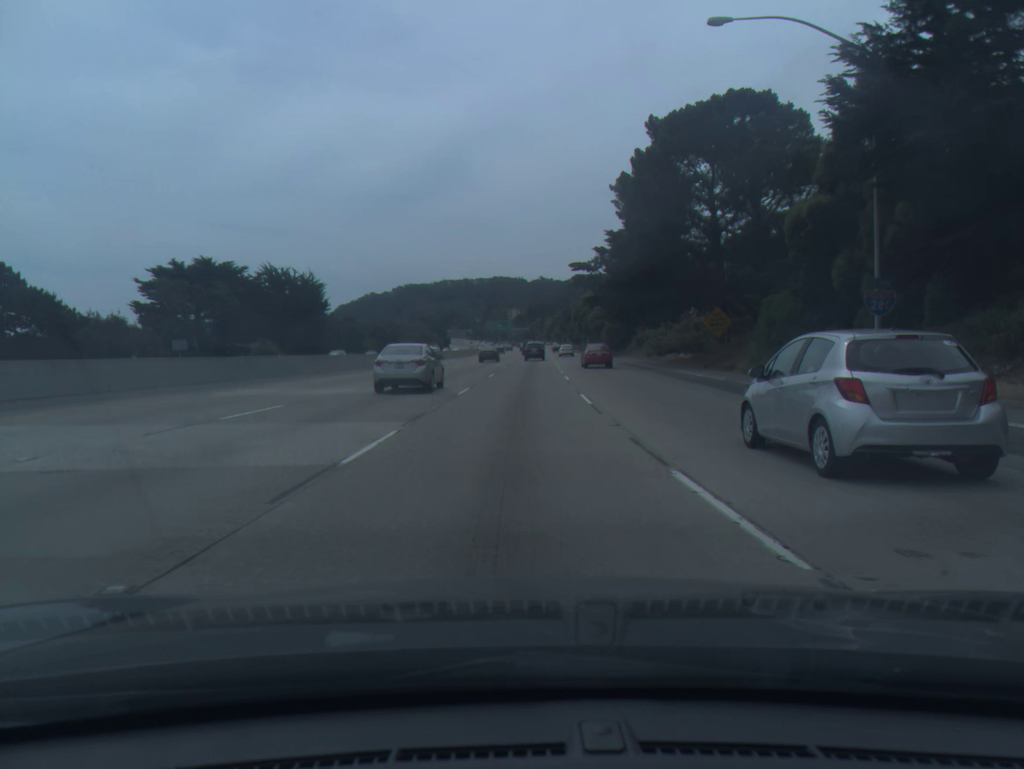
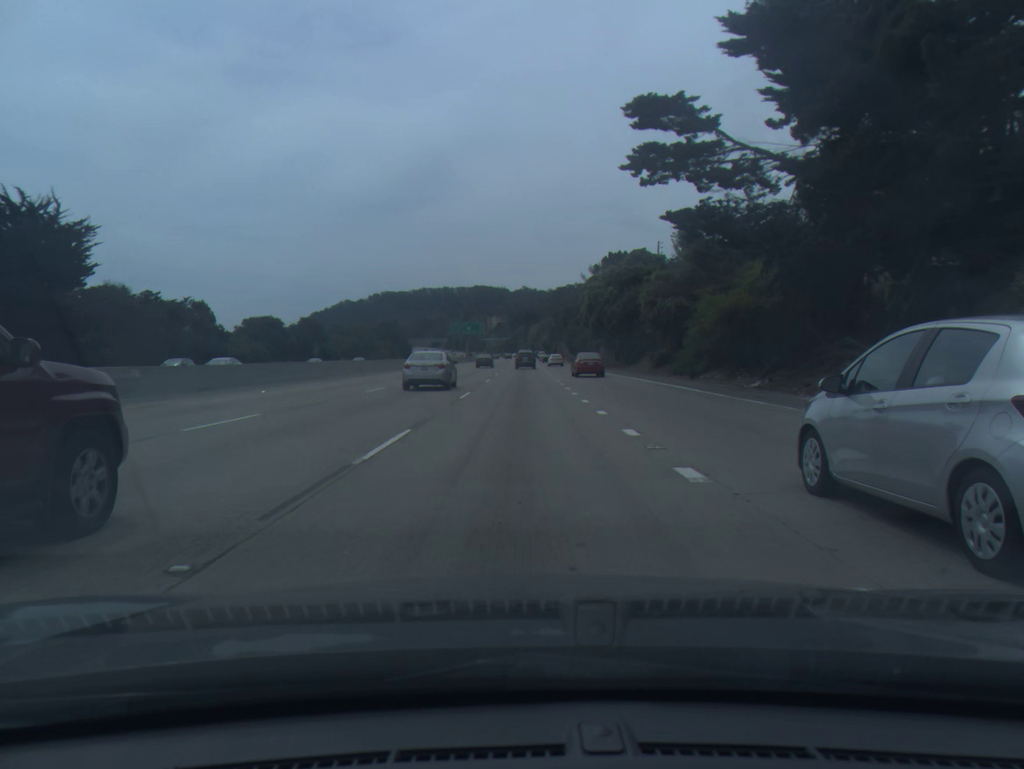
(+1.6, +70.5) m; +1°
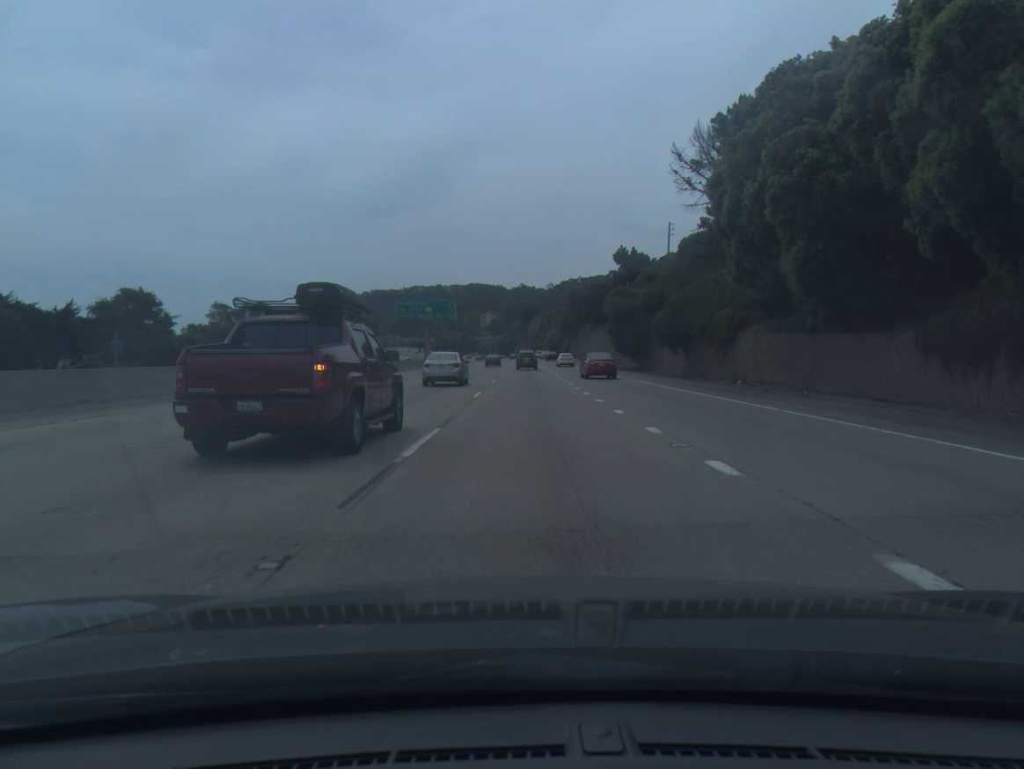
(+0.1, +71.2) m; 0°
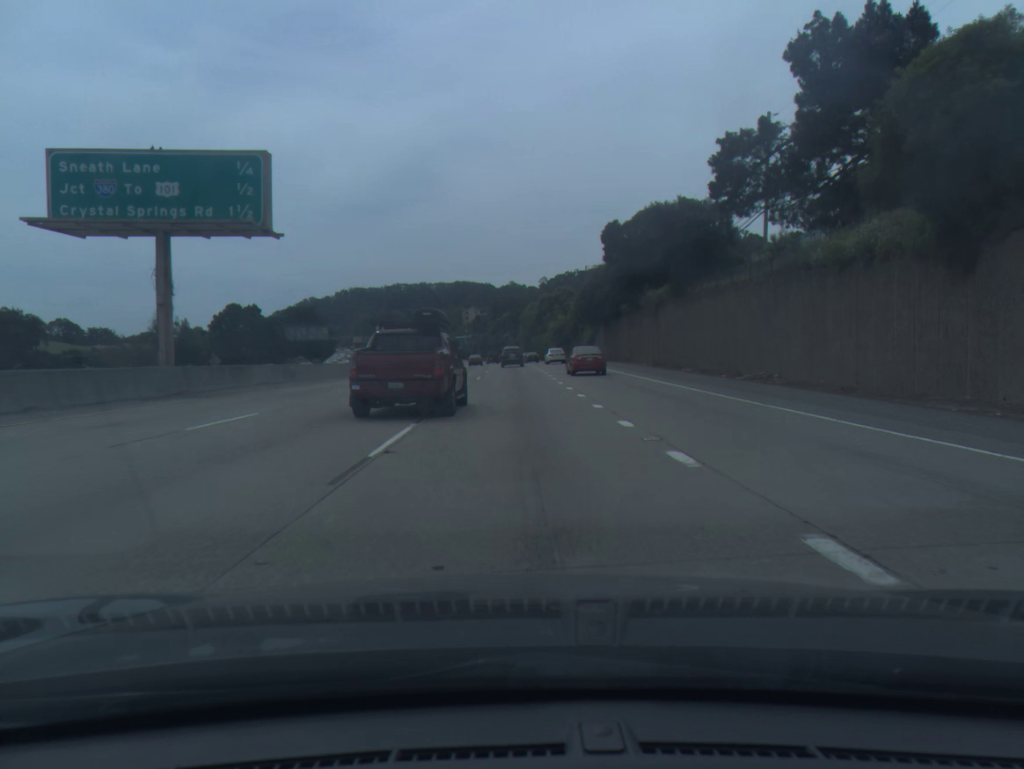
(+0.4, +71.4) m; +1°
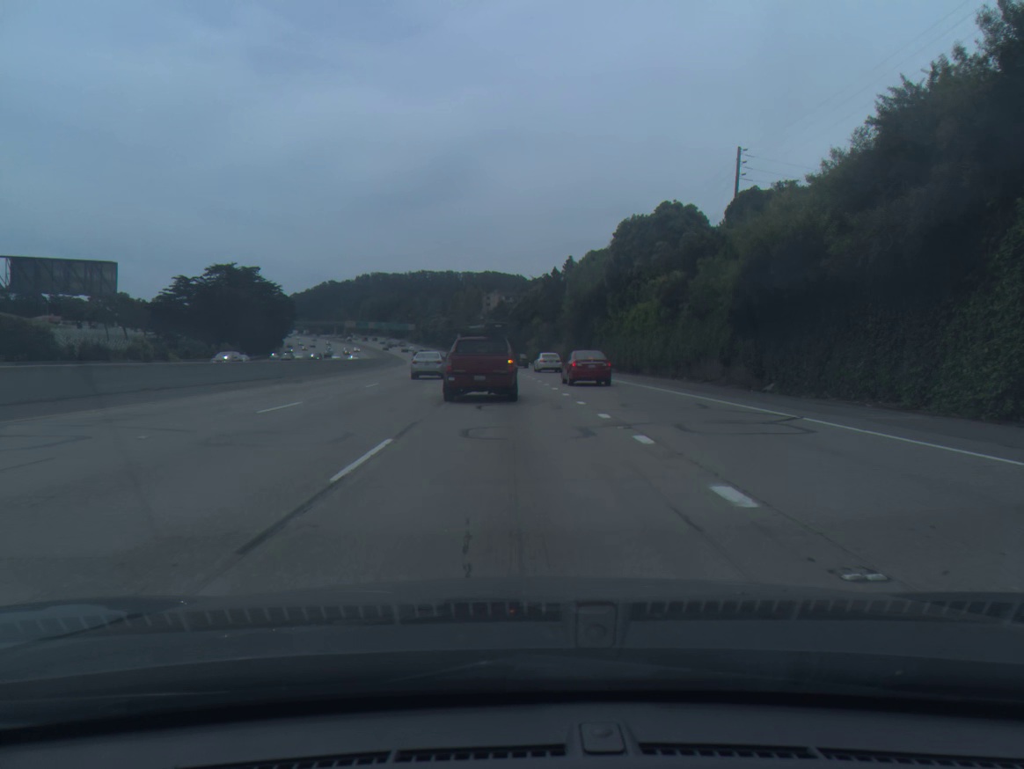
(-1.3, +87.7) m; -2°
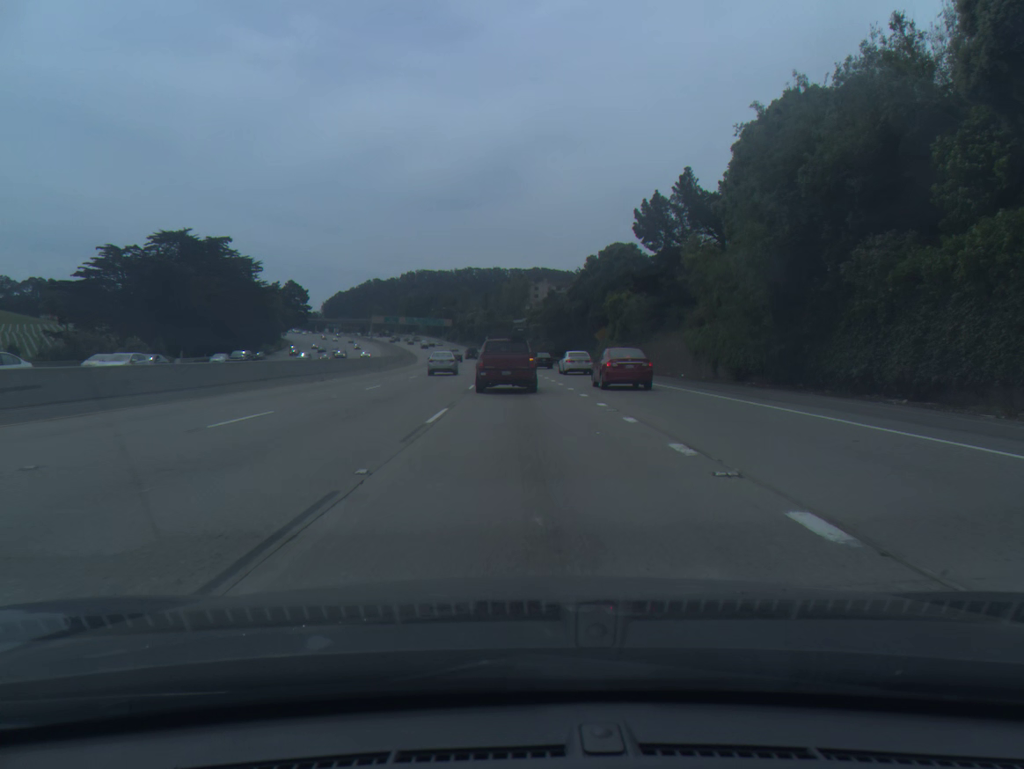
(-1.6, +50.4) m; -3°
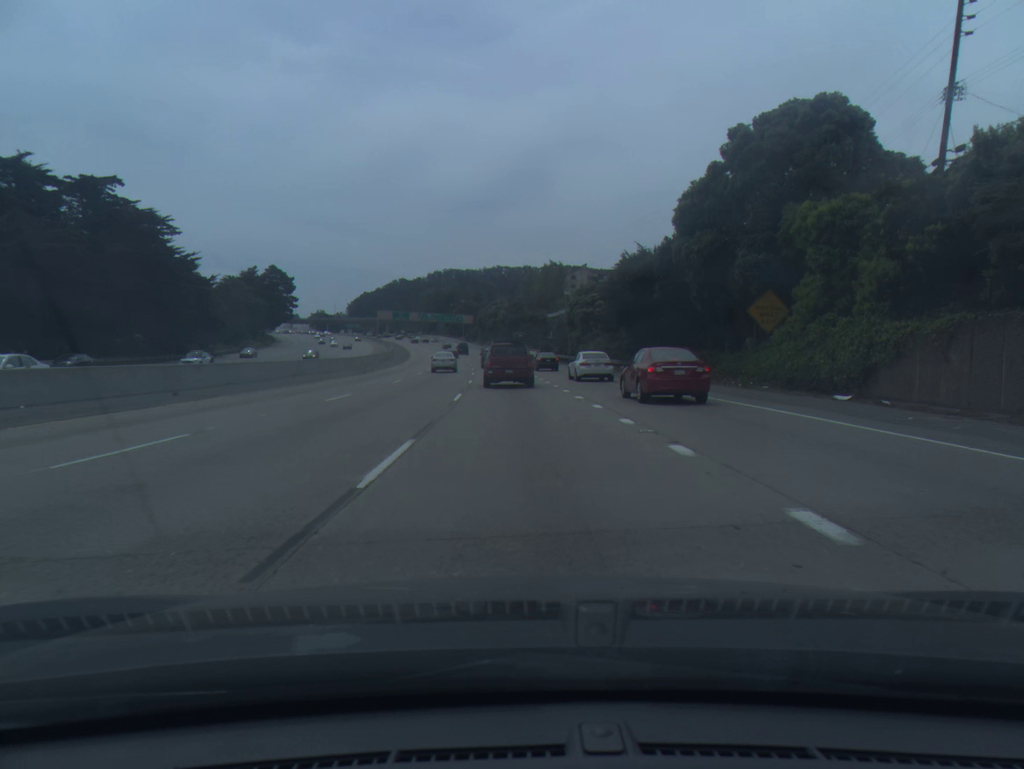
(-0.9, +49.4) m; -2°
